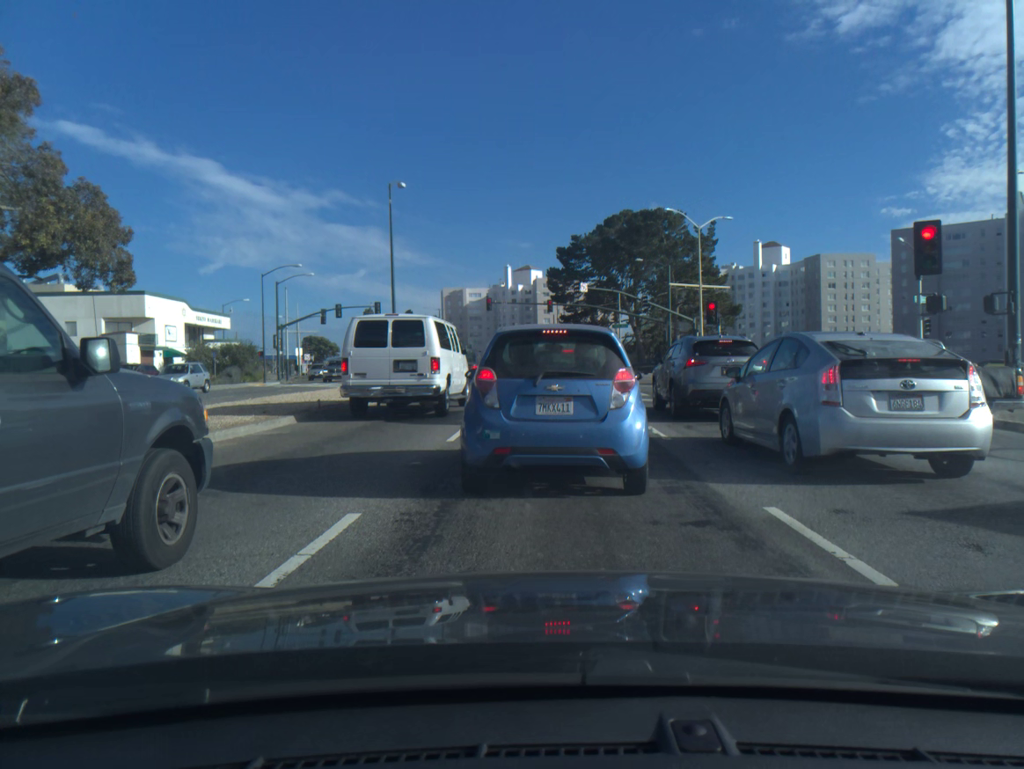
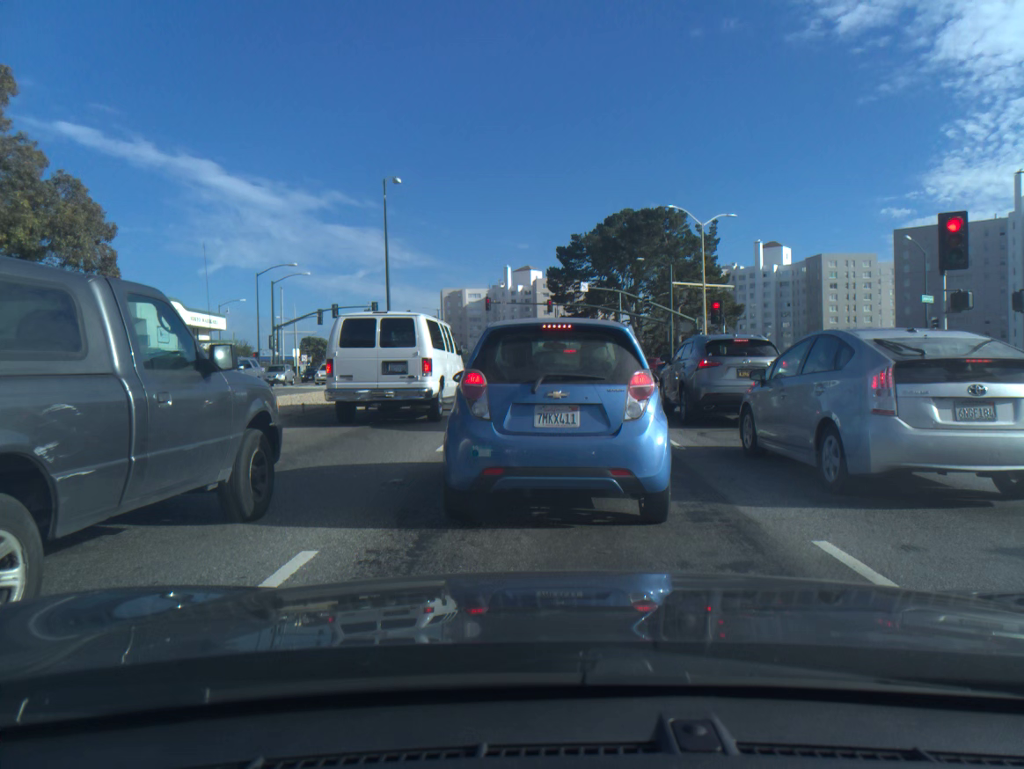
(0.0, +1.2) m; 0°
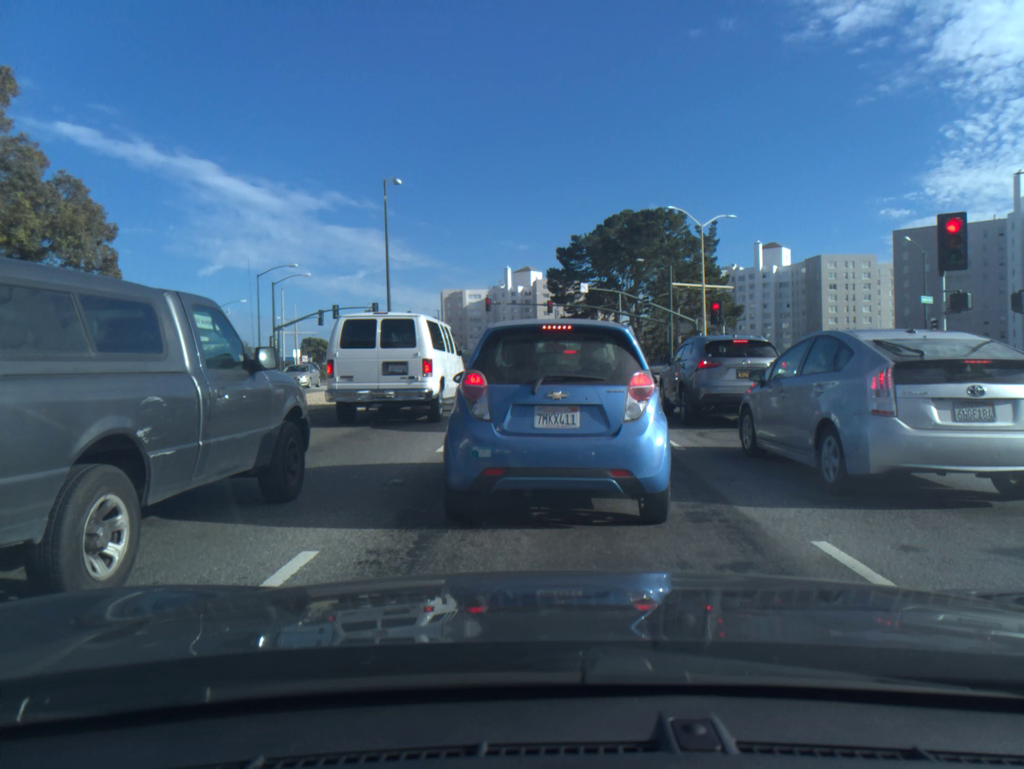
(0.0, 0.0) m; 0°
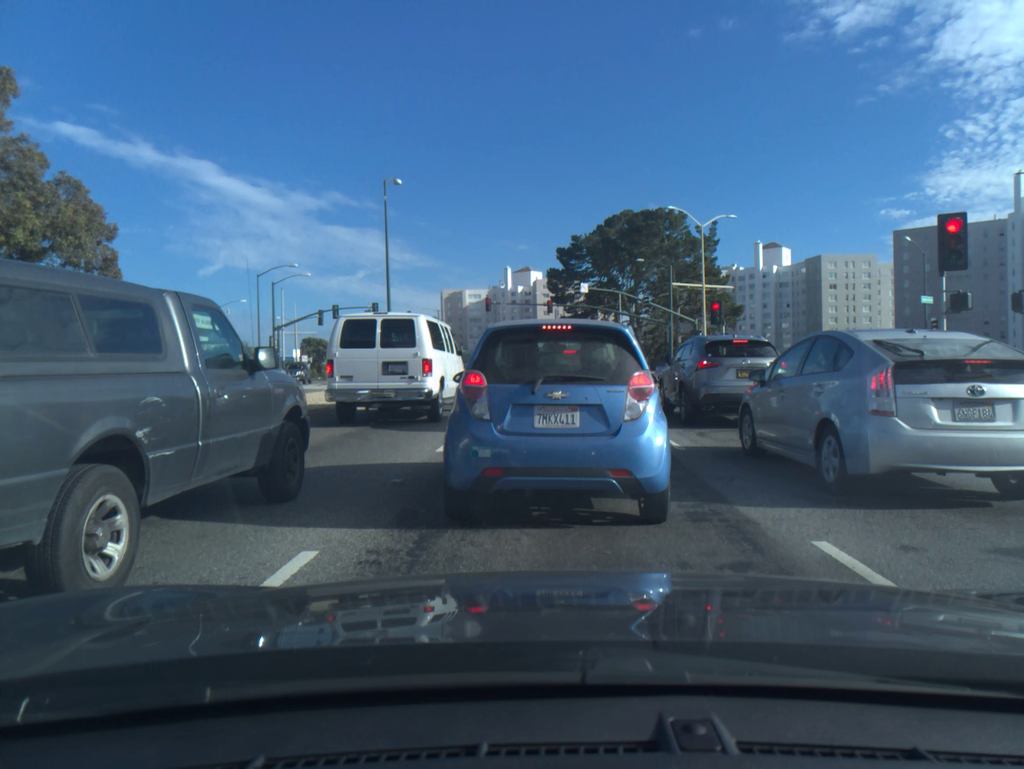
(0.0, 0.0) m; 0°
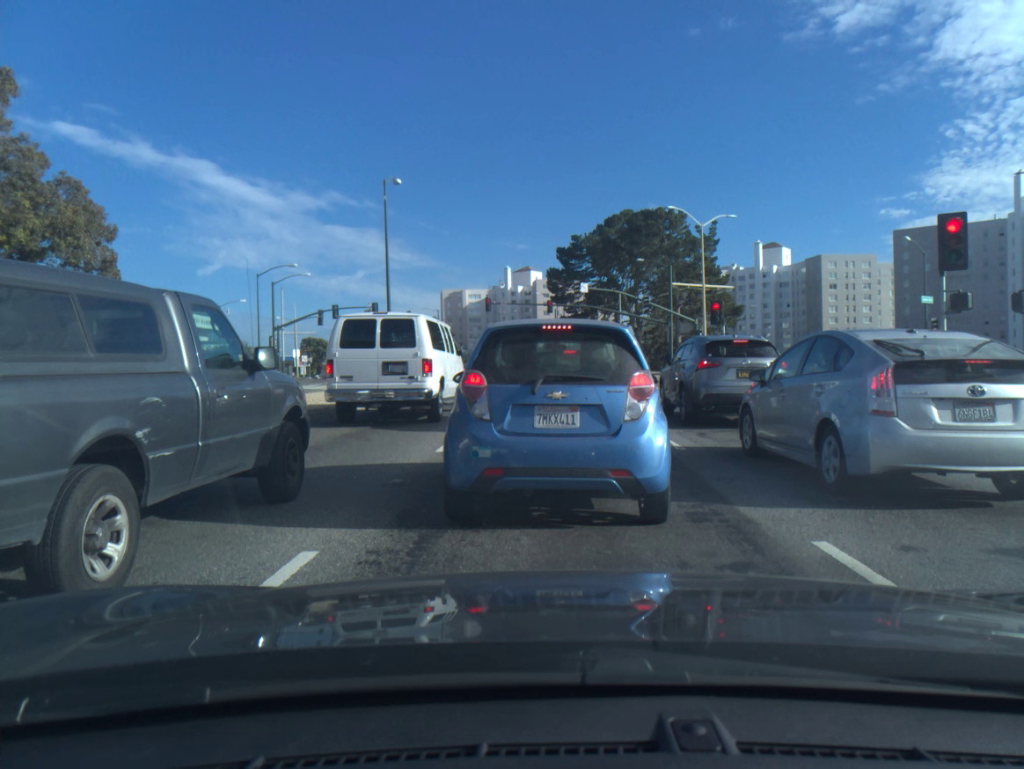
(0.0, 0.0) m; 0°
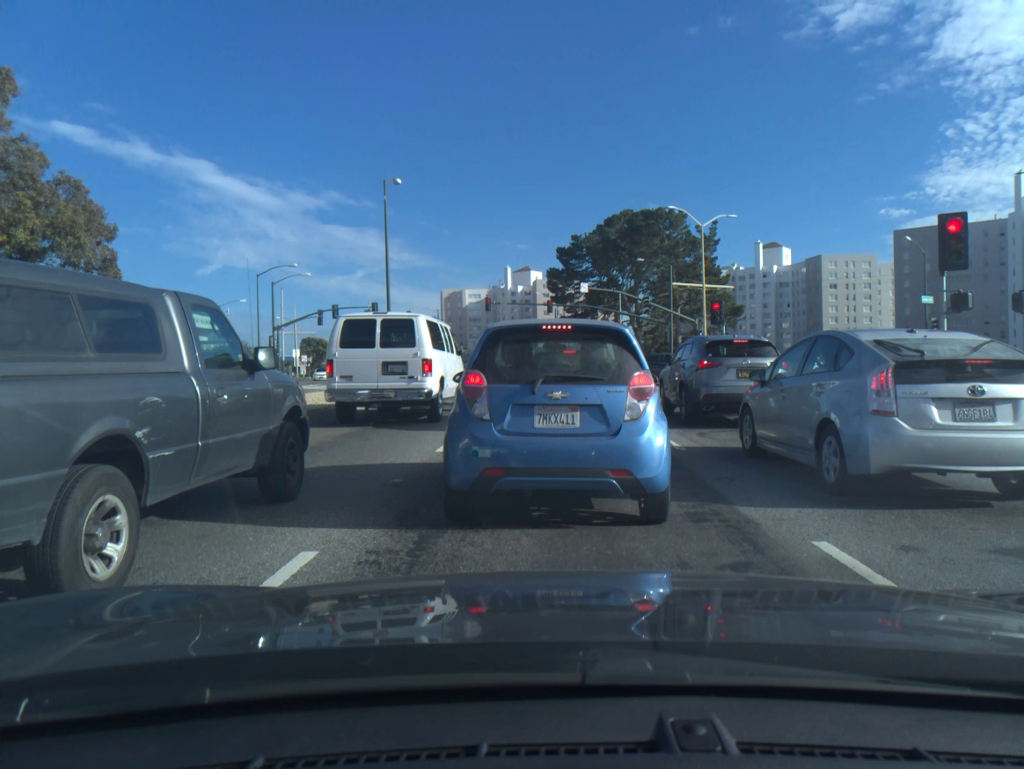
(0.0, 0.0) m; 0°
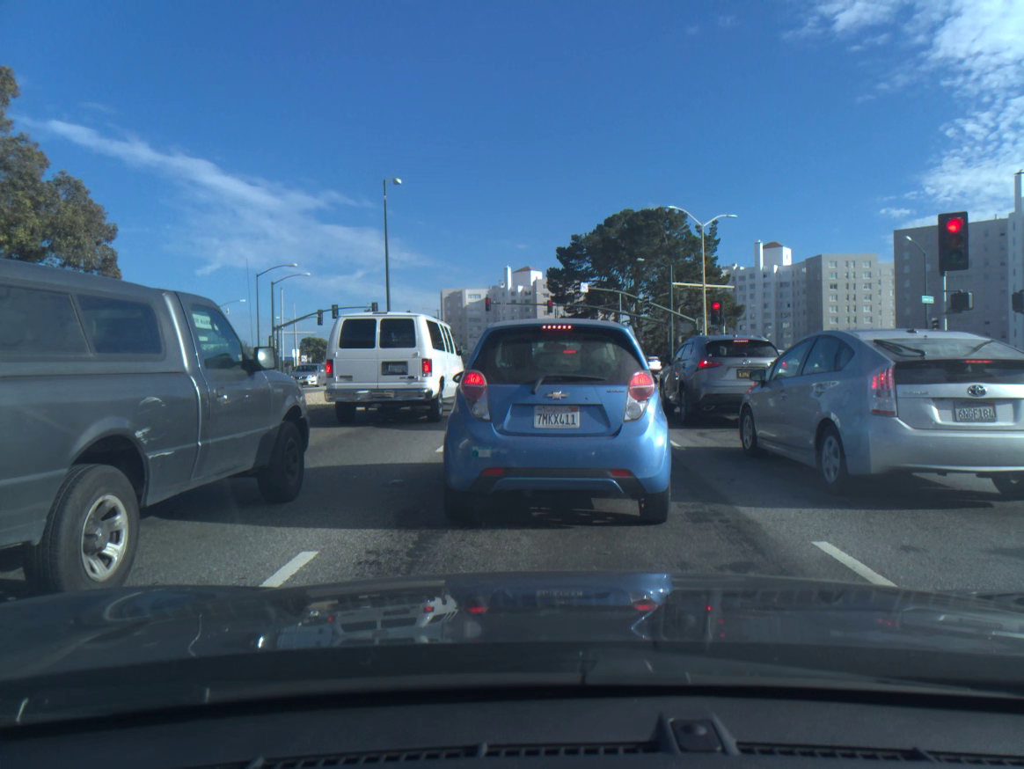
(0.0, 0.0) m; 0°
